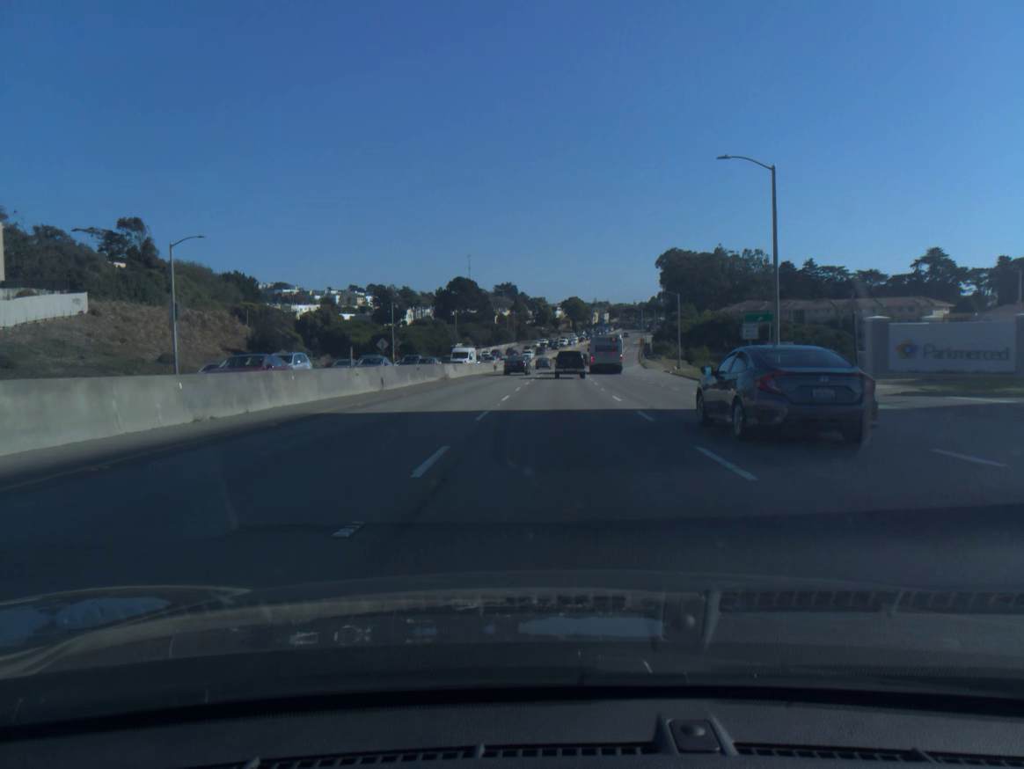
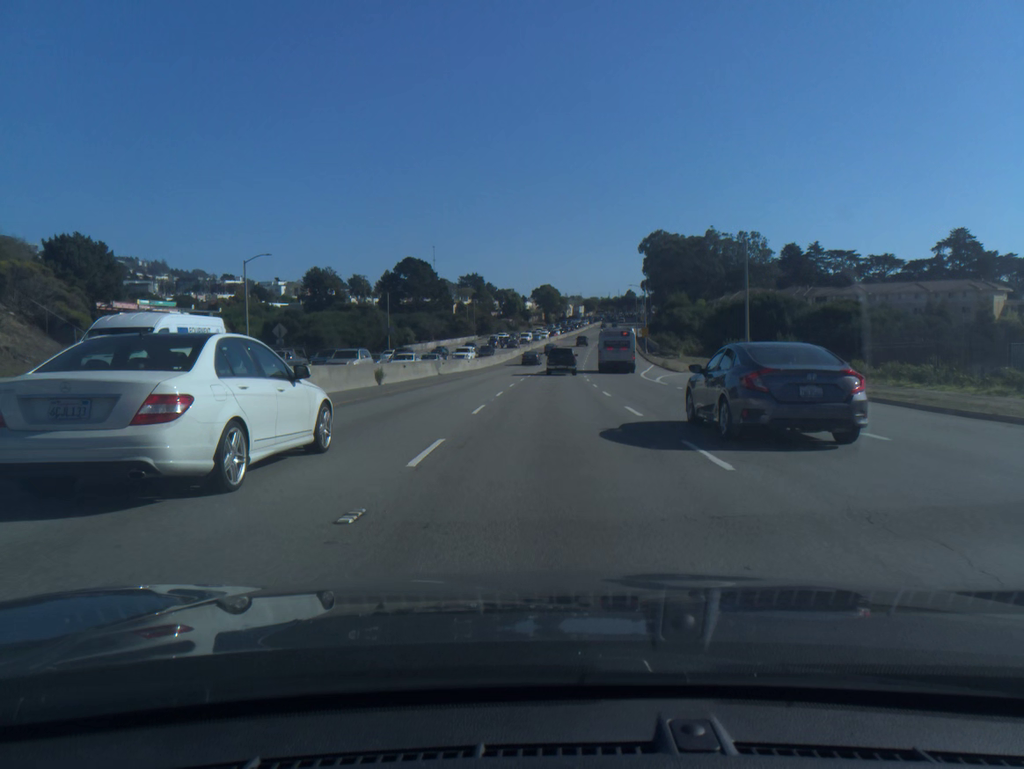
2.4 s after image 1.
(+0.8, +43.7) m; +2°
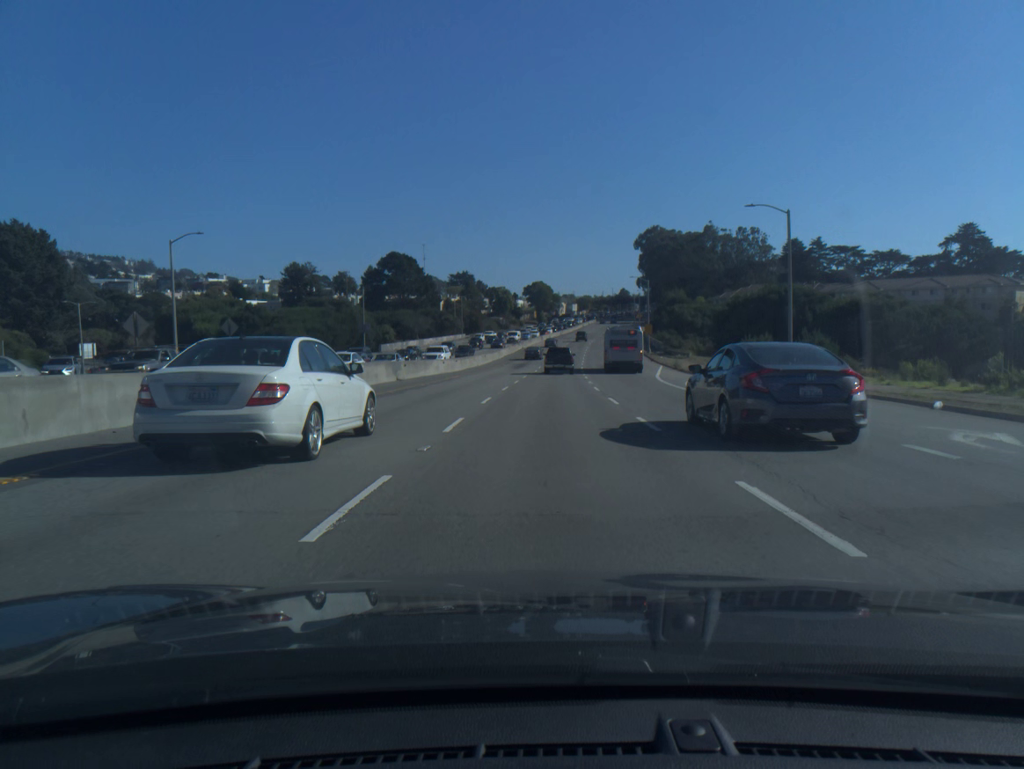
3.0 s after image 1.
(+0.1, +11.0) m; +1°
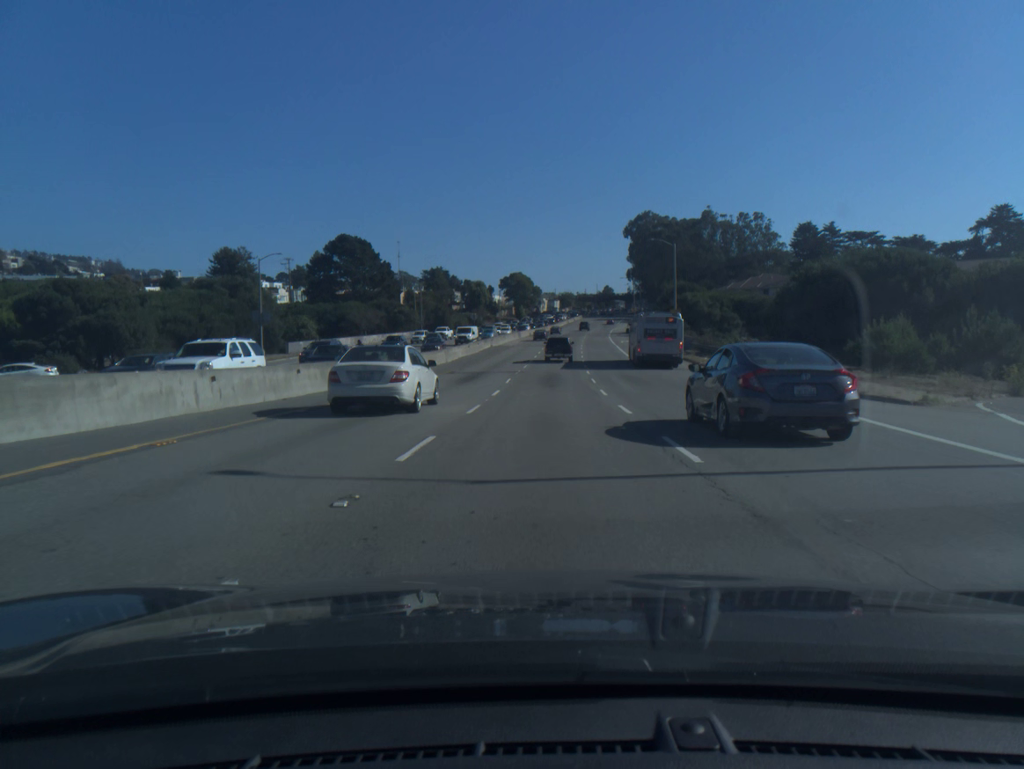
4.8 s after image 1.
(+0.5, +32.9) m; +1°
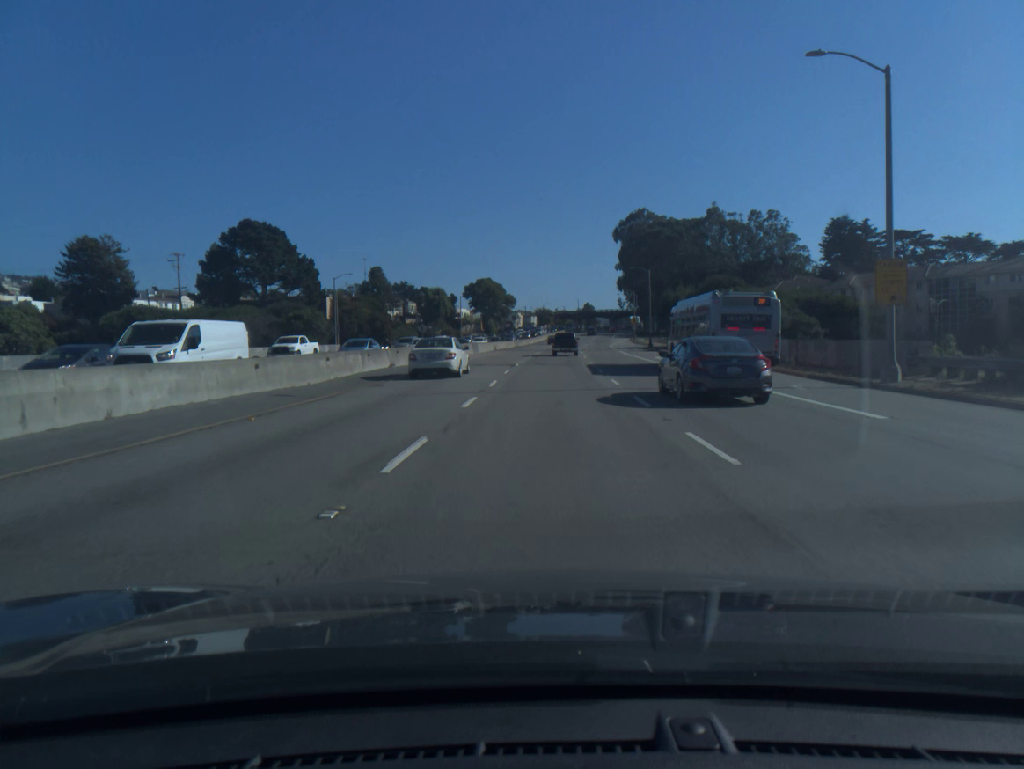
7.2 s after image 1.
(+0.6, +45.0) m; +2°
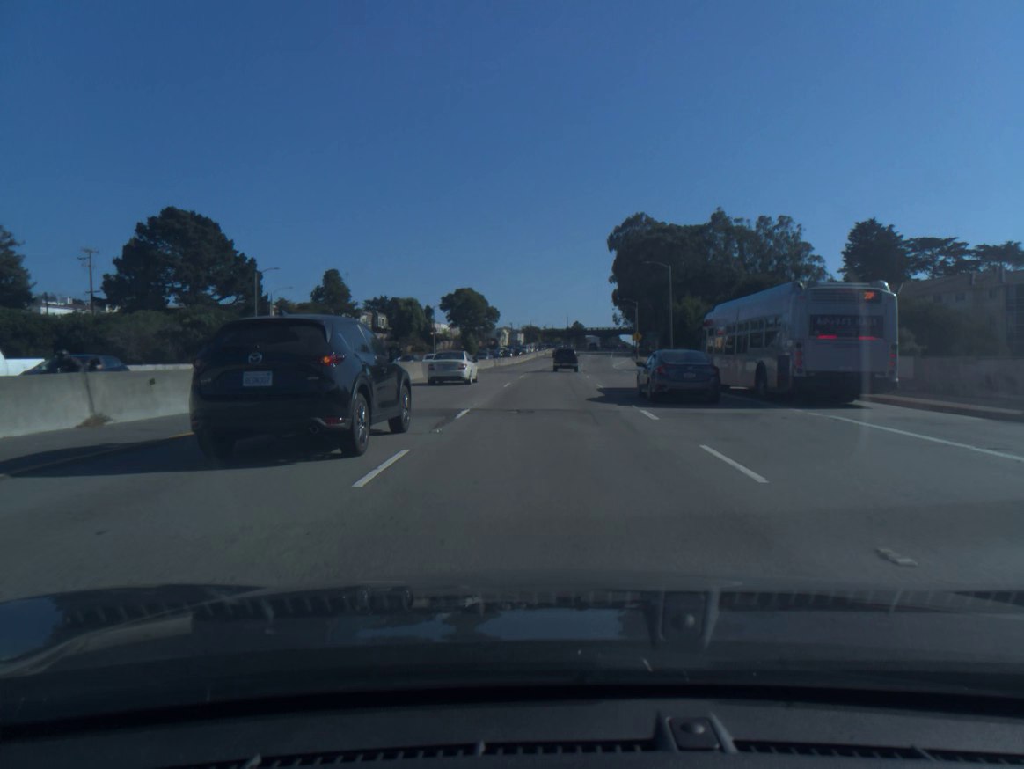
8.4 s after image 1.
(+0.2, +22.9) m; +1°
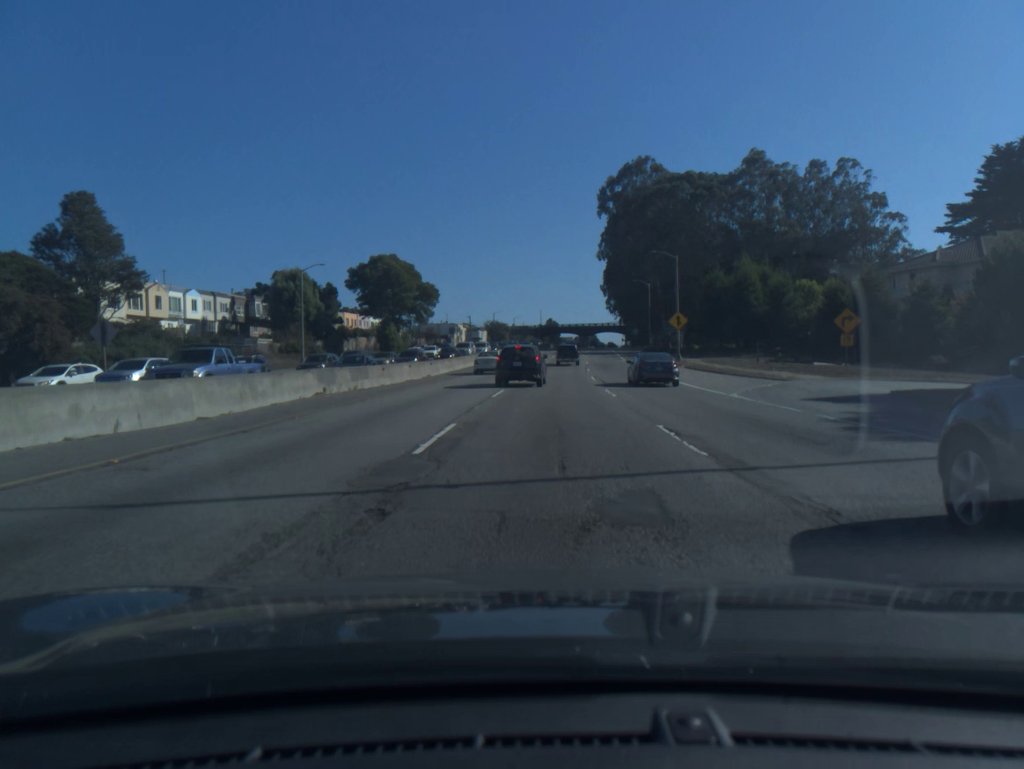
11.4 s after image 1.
(+1.1, +58.8) m; +2°
